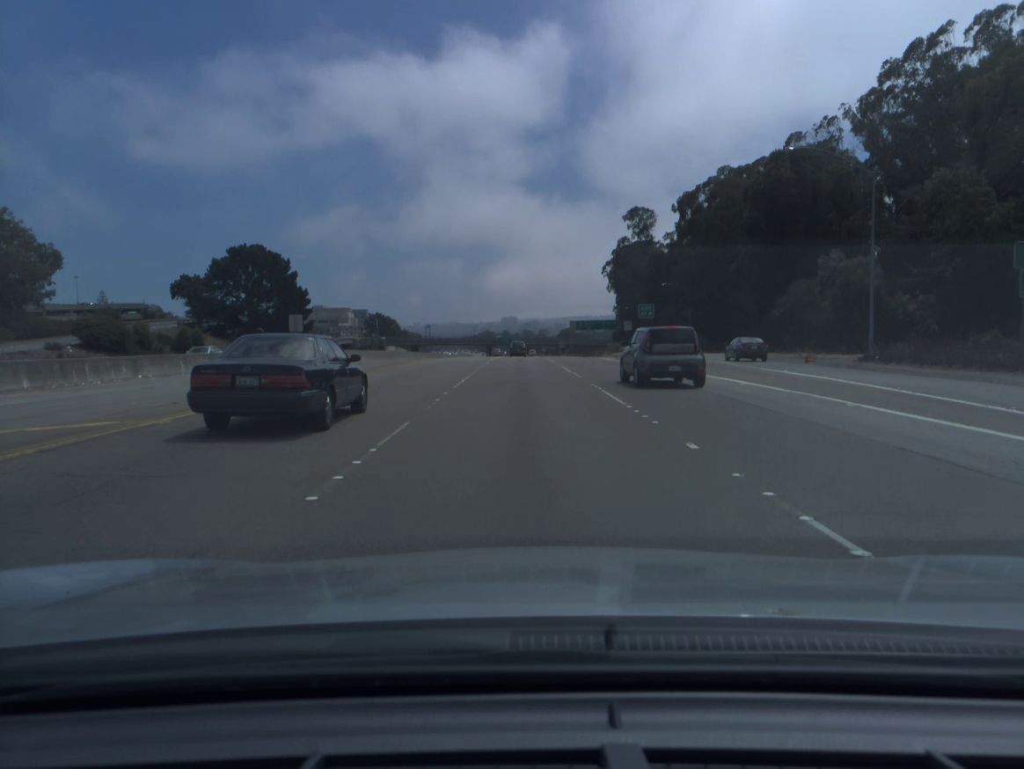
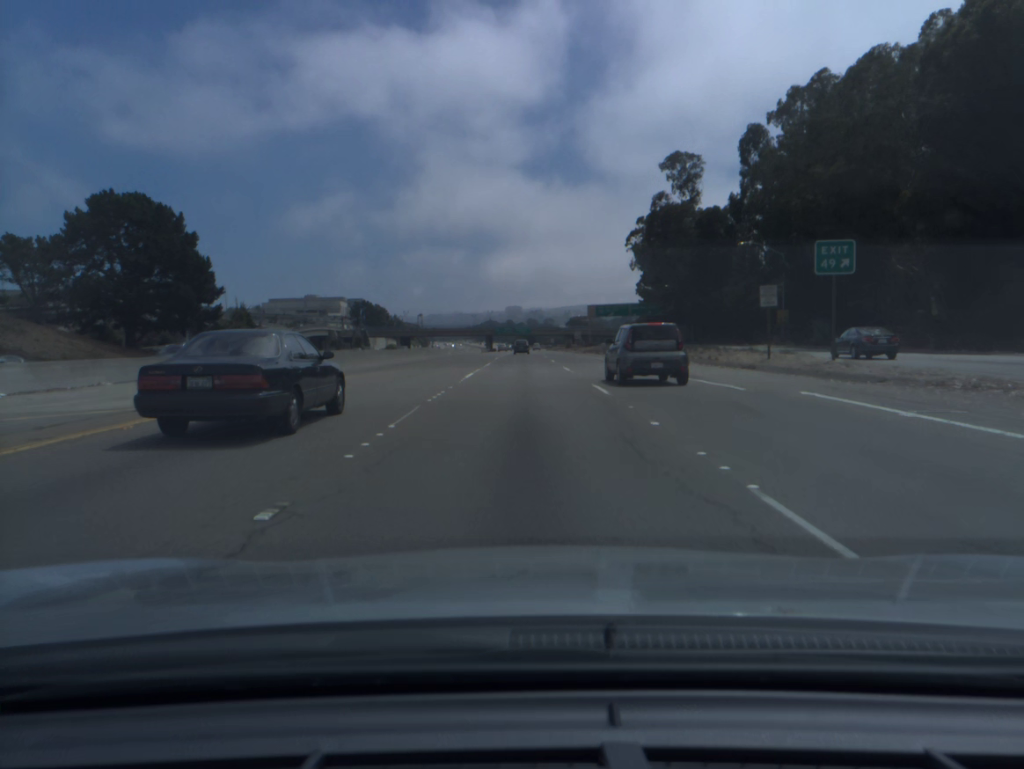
(-0.2, +42.3) m; 0°
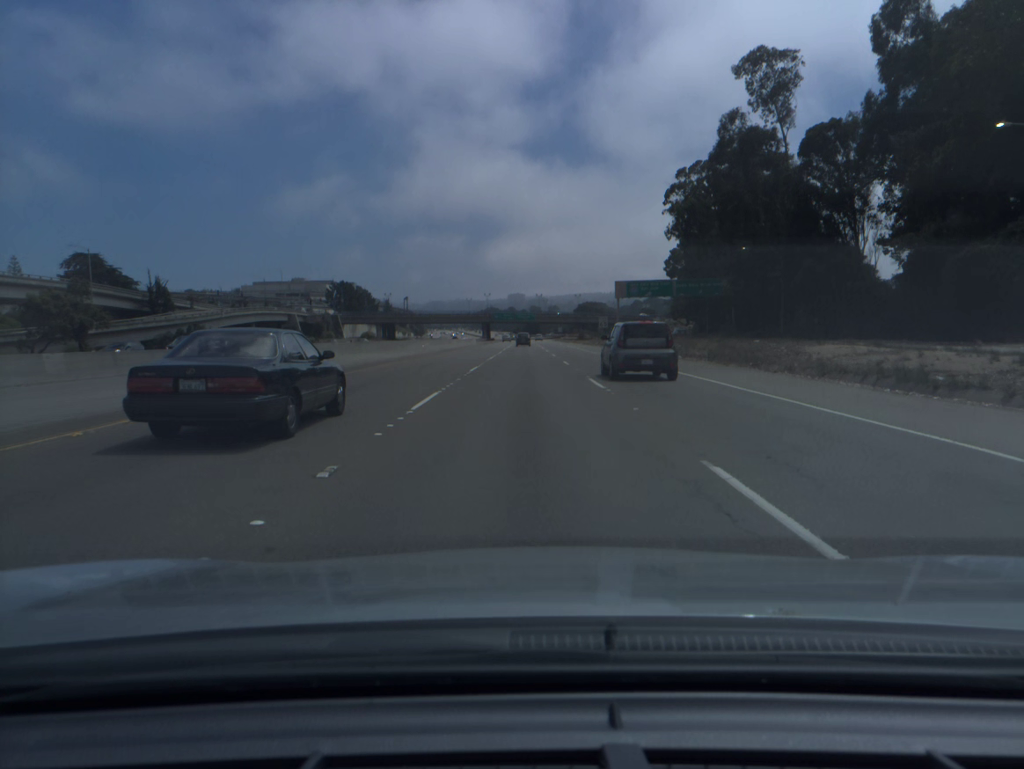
(-0.2, +42.4) m; 0°
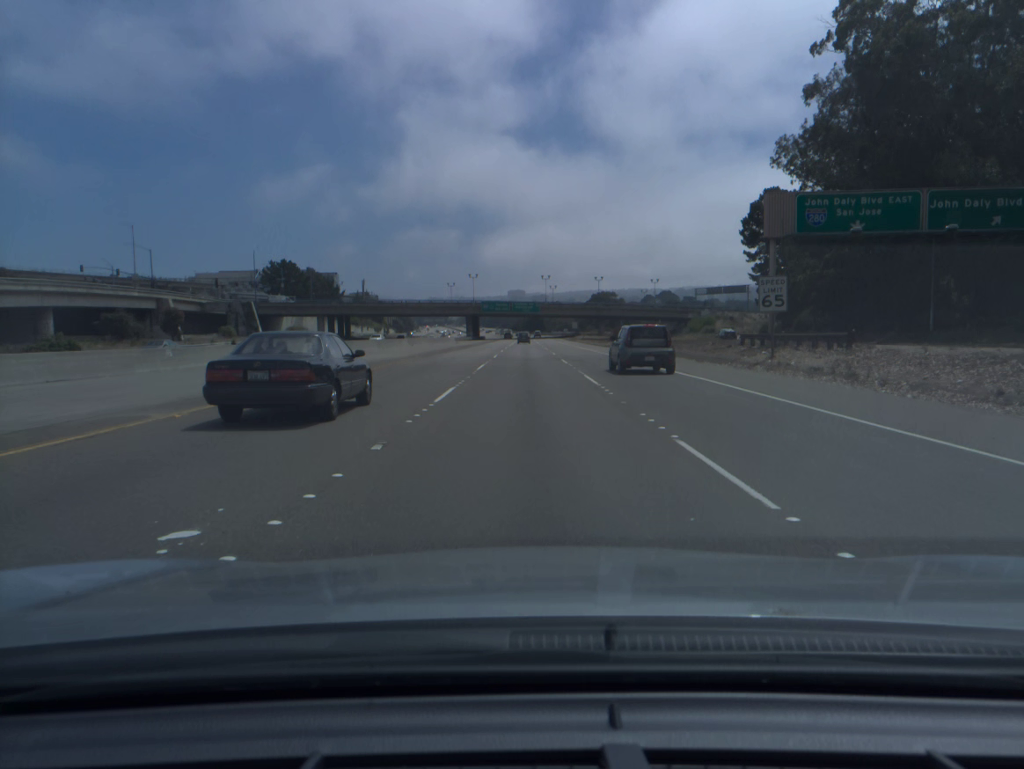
(+0.1, +71.6) m; 0°
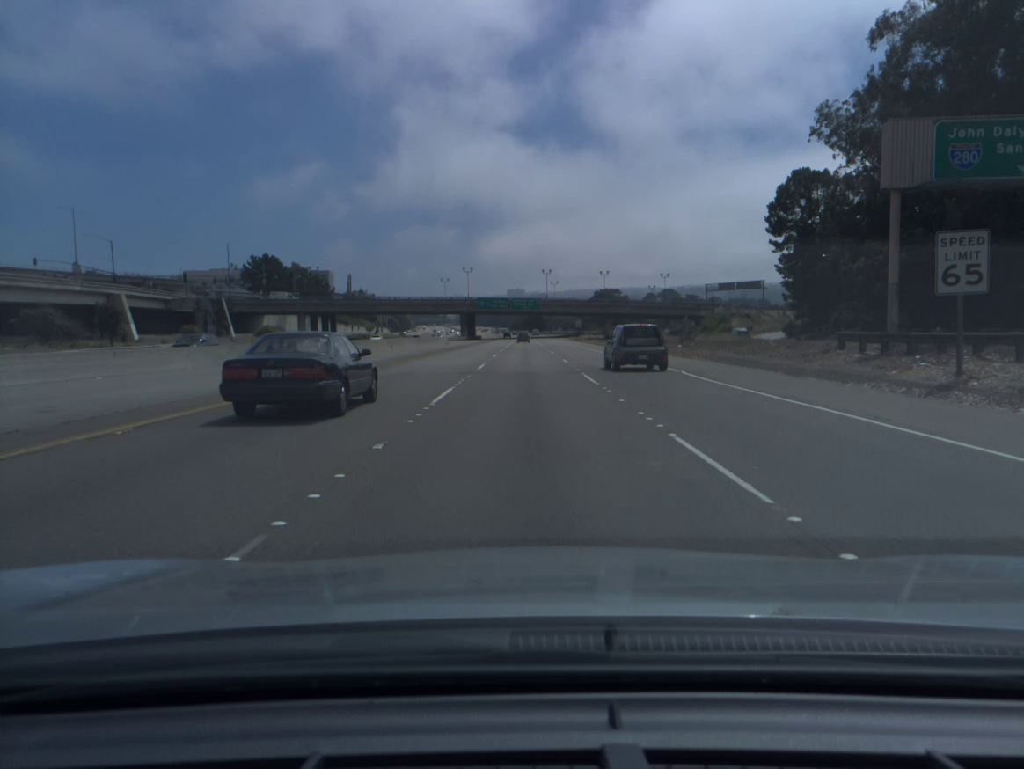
(0.0, +14.7) m; 0°
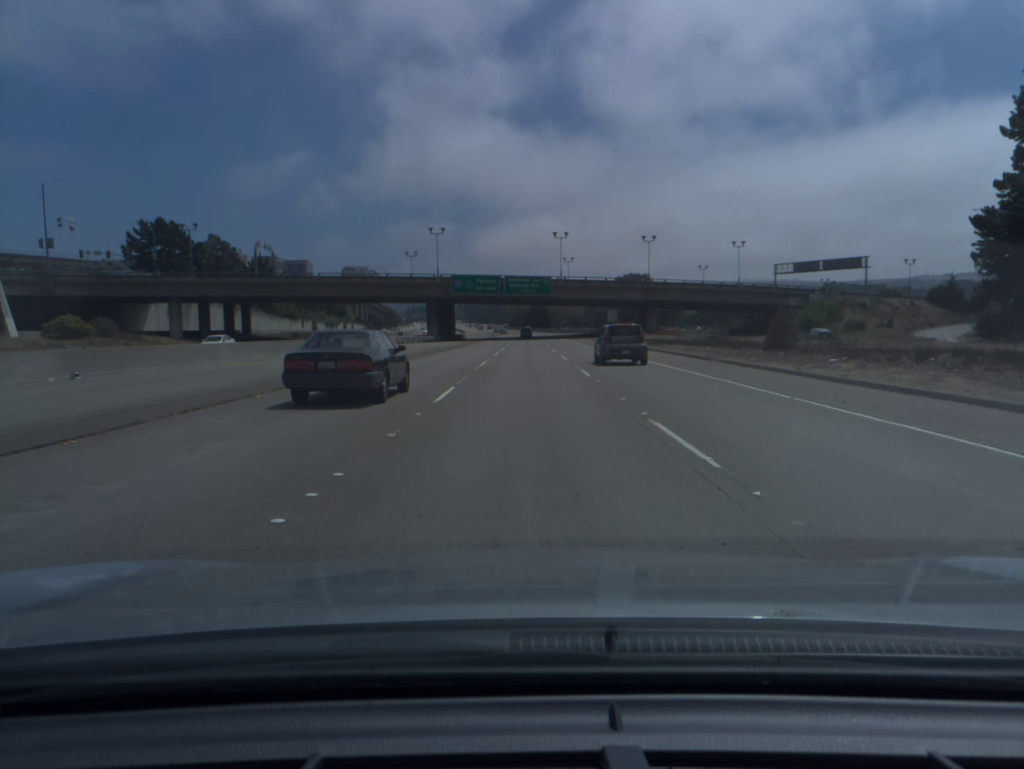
(0.0, +59.8) m; 0°
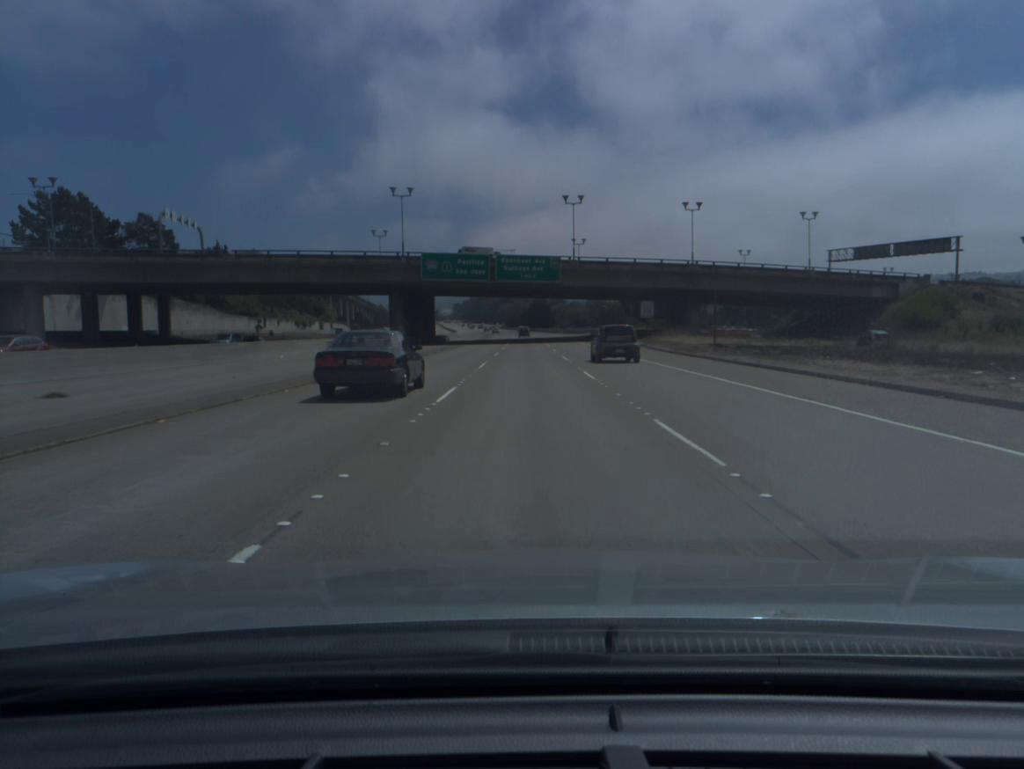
(0.0, +30.0) m; 0°
